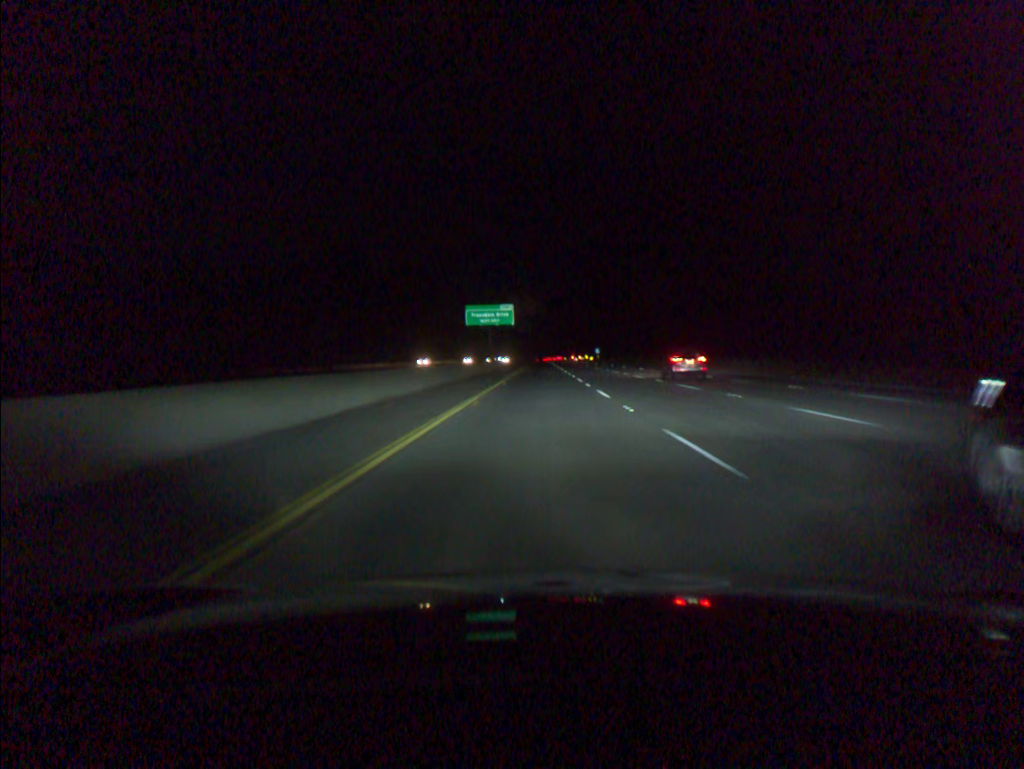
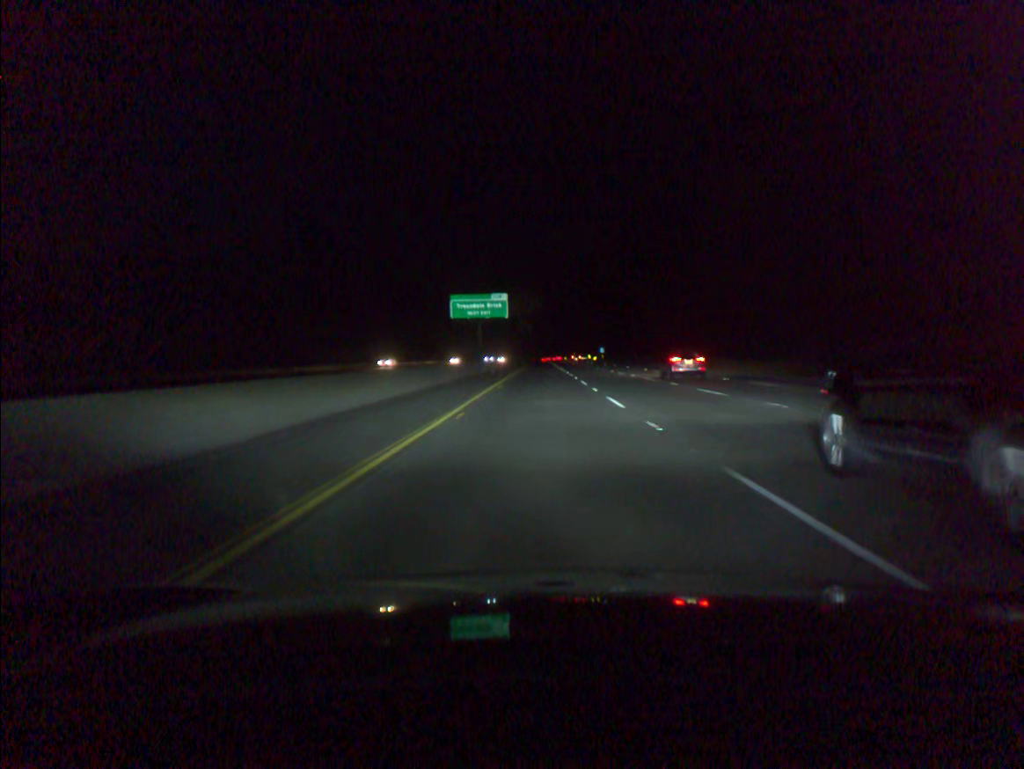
(0.0, +18.6) m; 0°
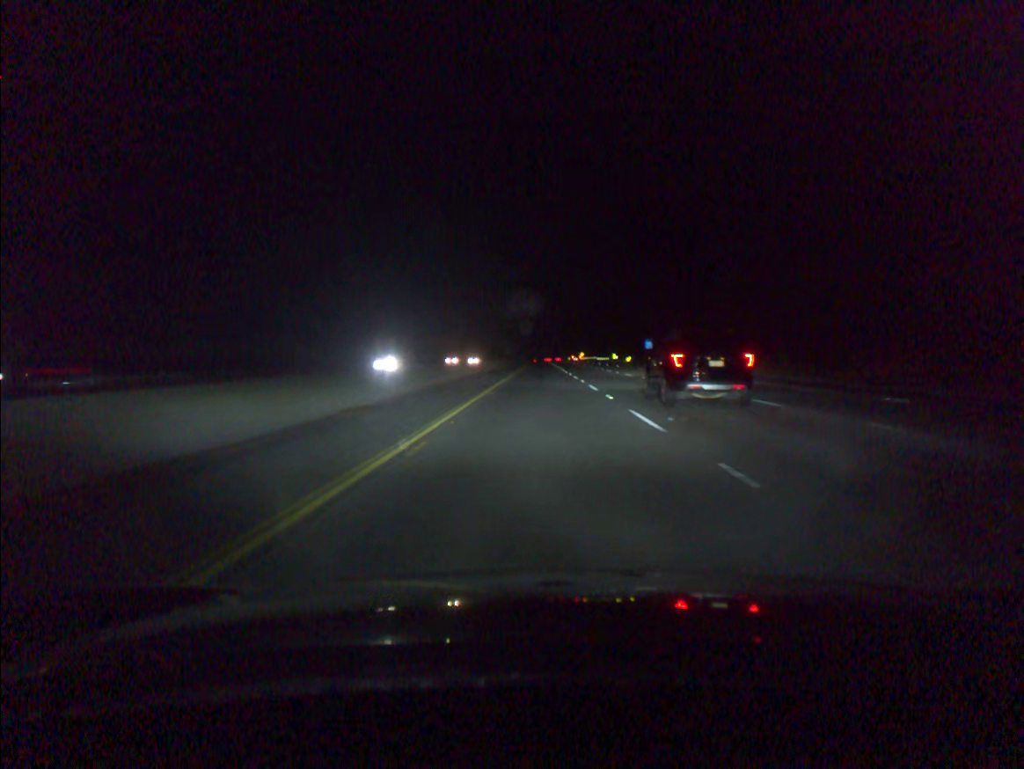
(0.0, +93.0) m; 0°
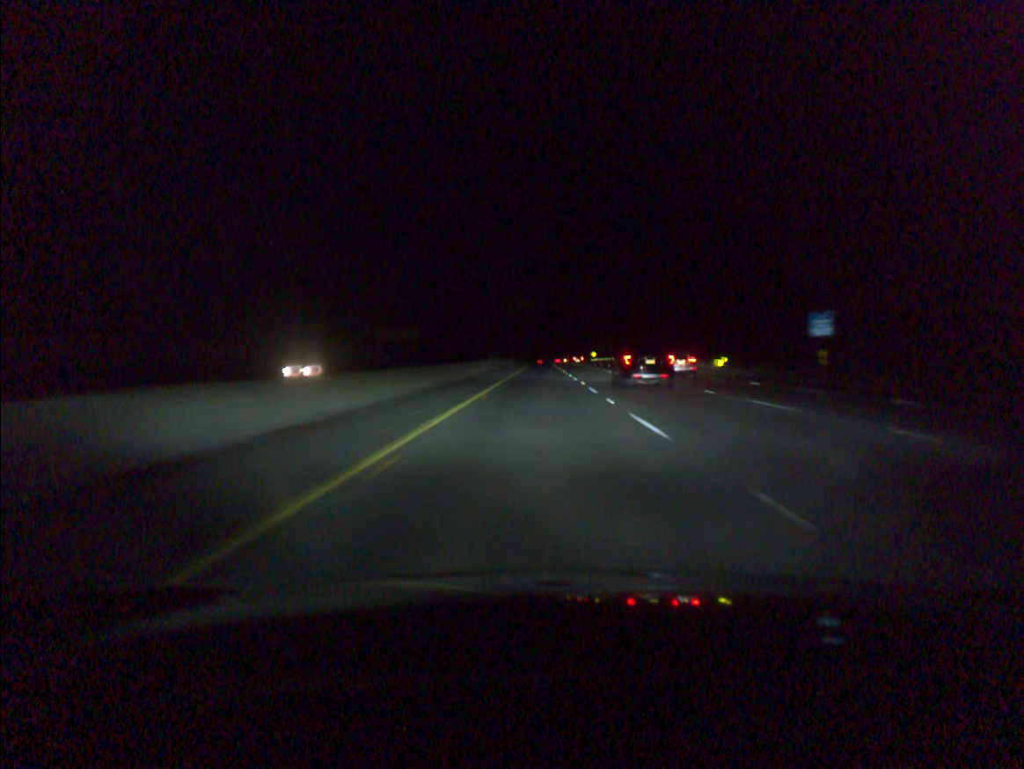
(+0.1, +74.3) m; 0°
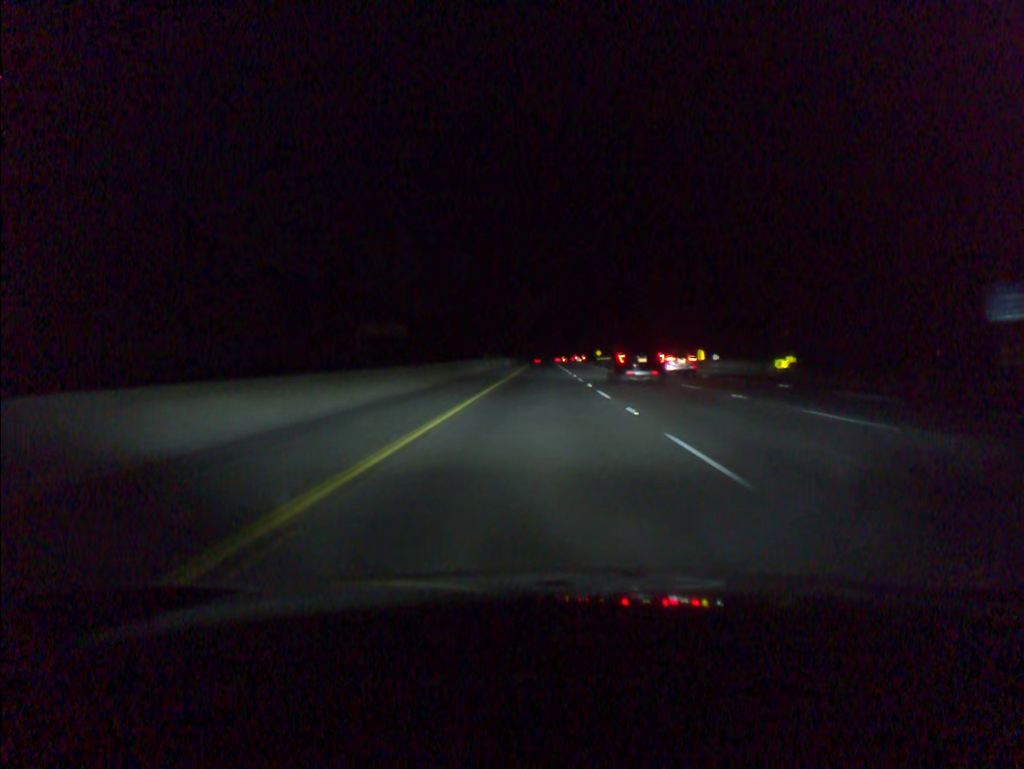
(0.0, +18.6) m; 0°
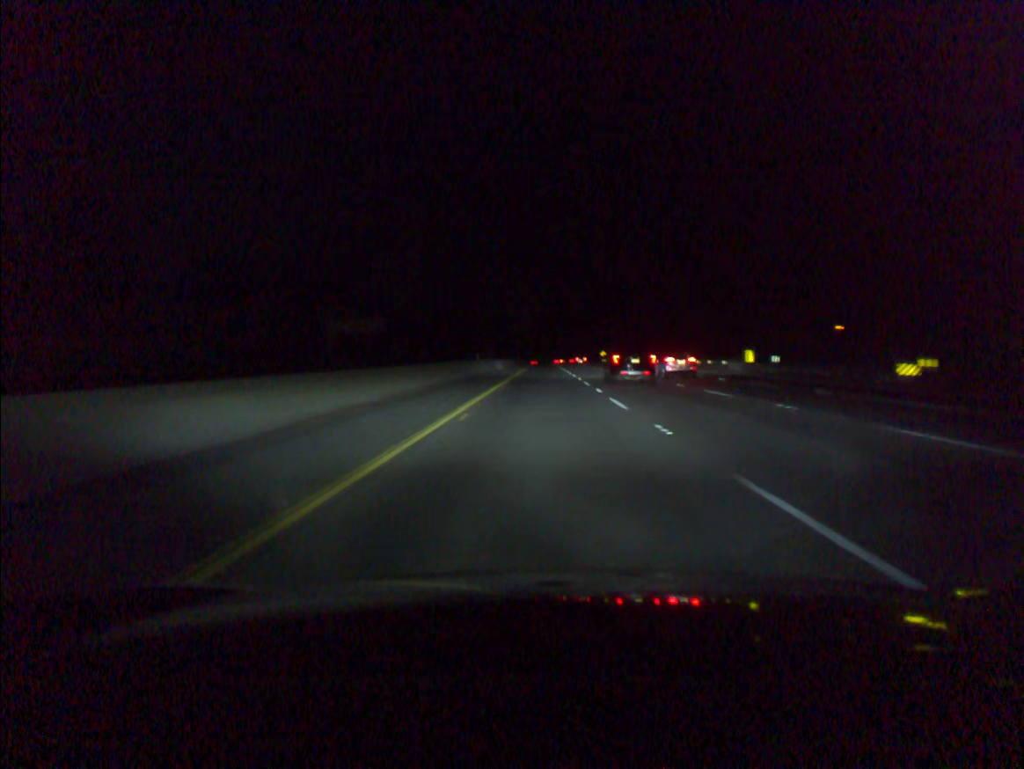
(0.0, +18.6) m; 0°
